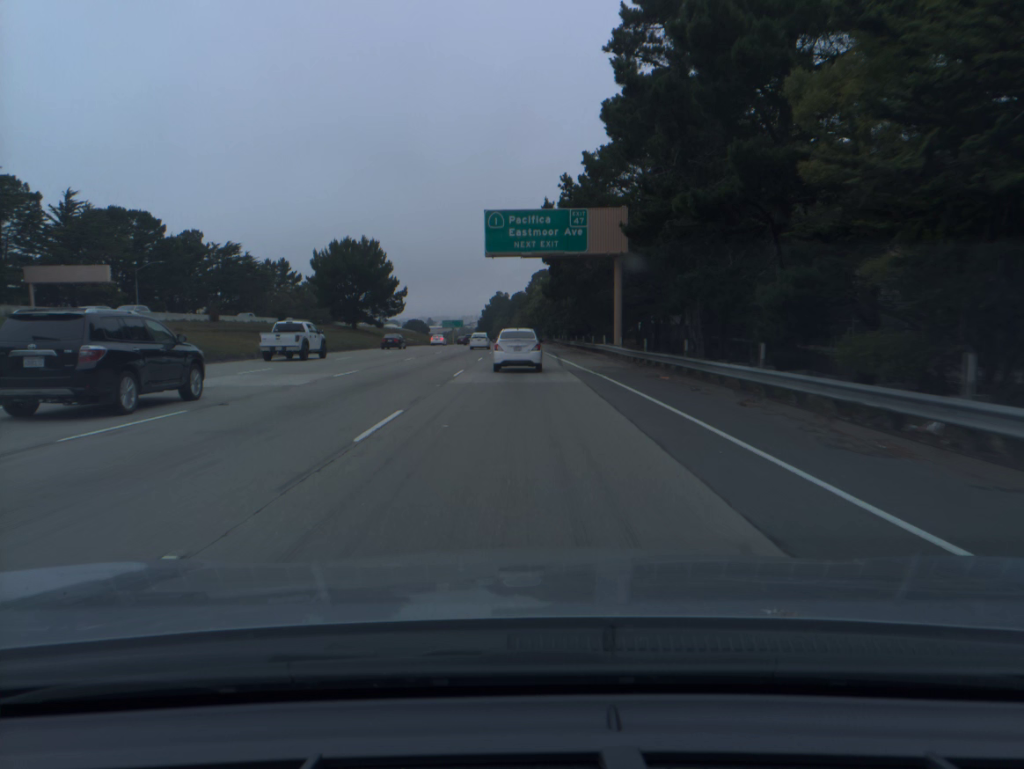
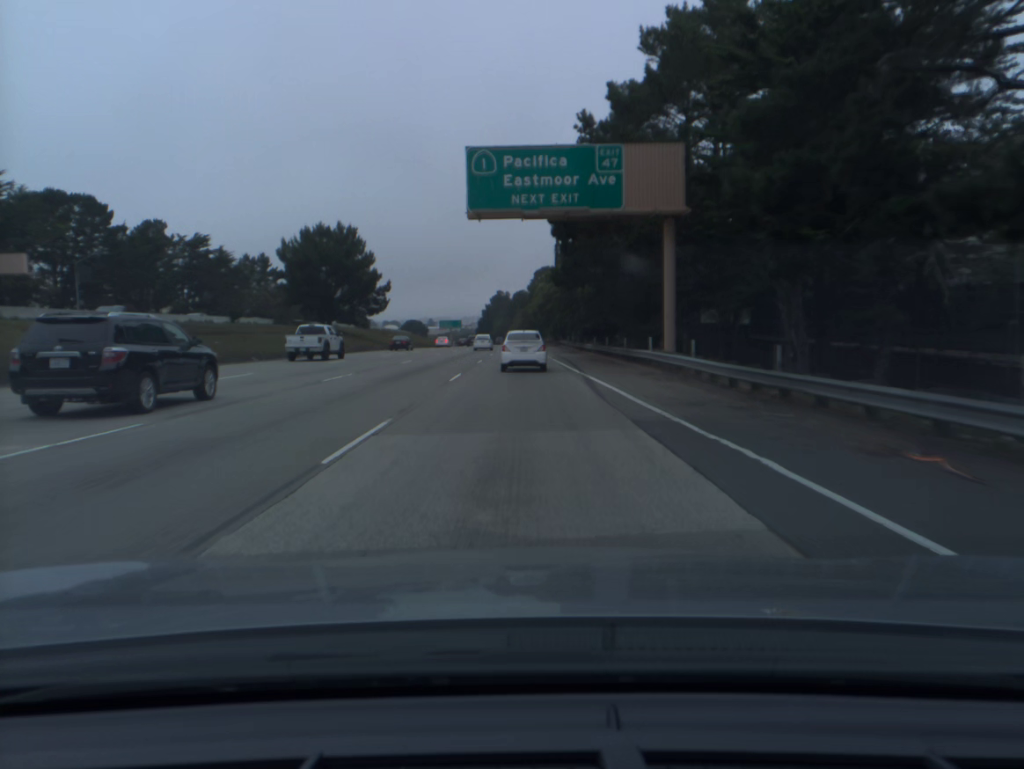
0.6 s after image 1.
(0.0, +16.3) m; 0°
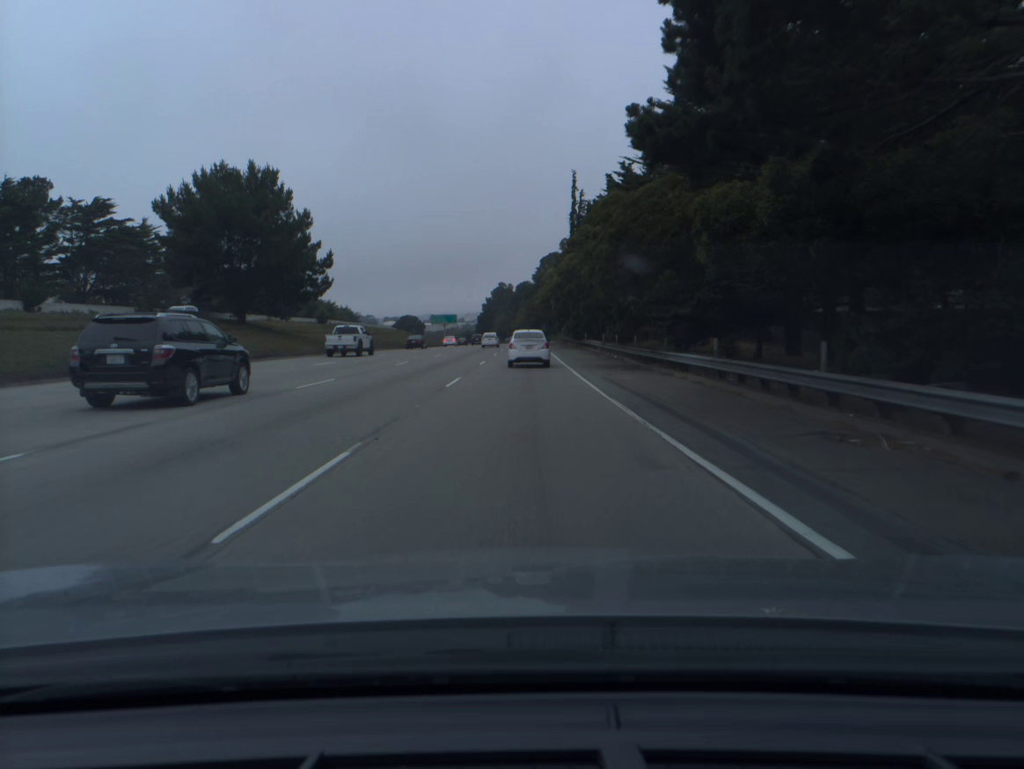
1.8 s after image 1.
(-0.1, +32.4) m; 0°
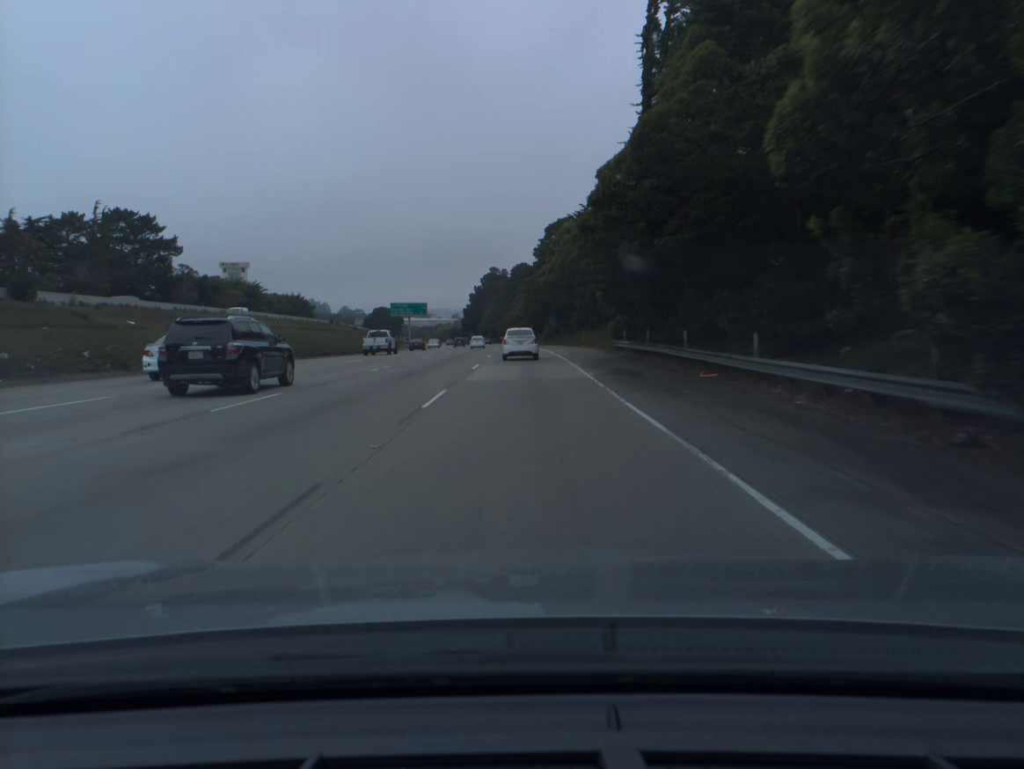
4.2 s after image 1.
(0.0, +64.4) m; 0°
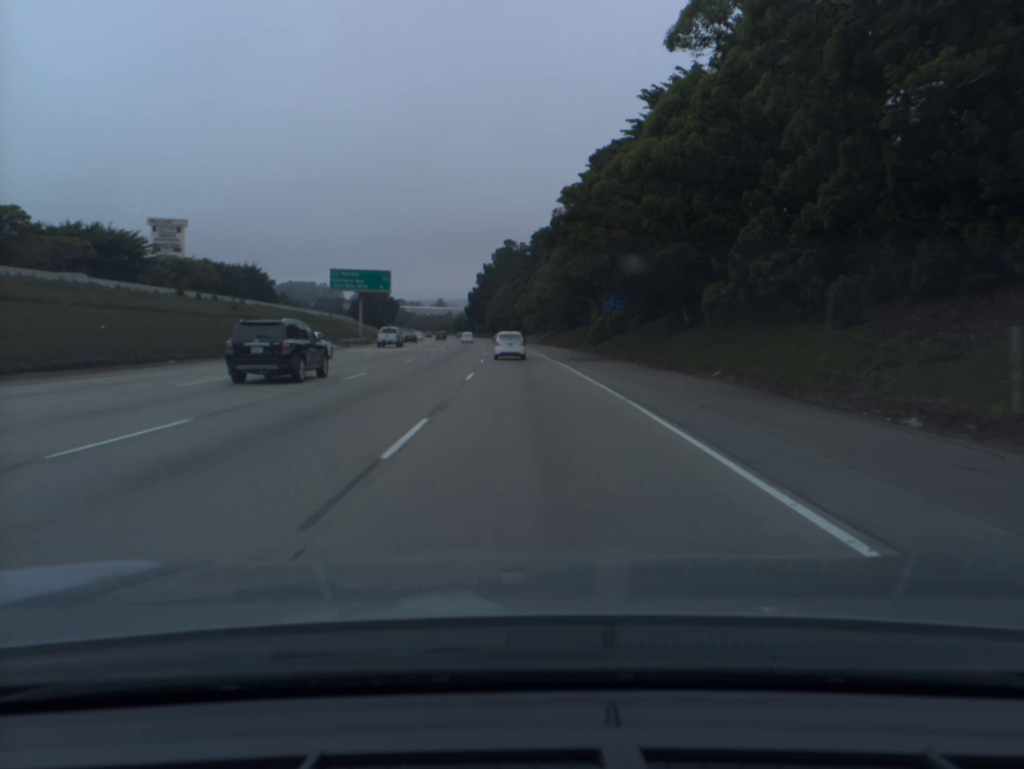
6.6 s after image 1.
(-0.5, +63.9) m; -1°
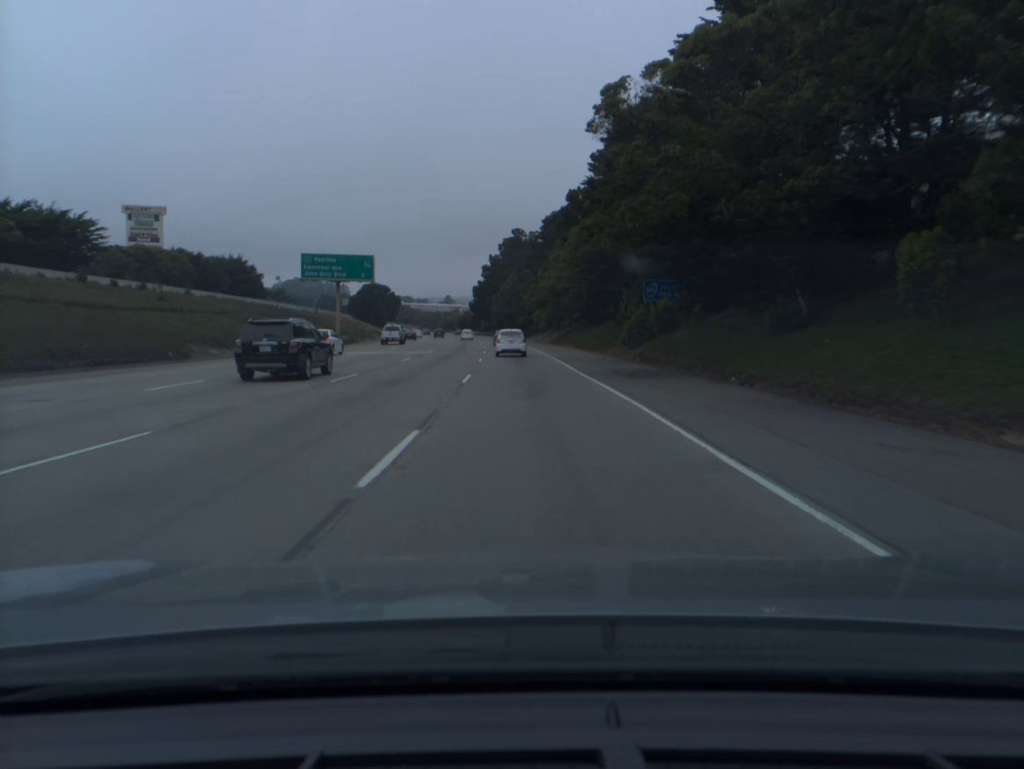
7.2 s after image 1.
(-0.1, +16.1) m; -1°
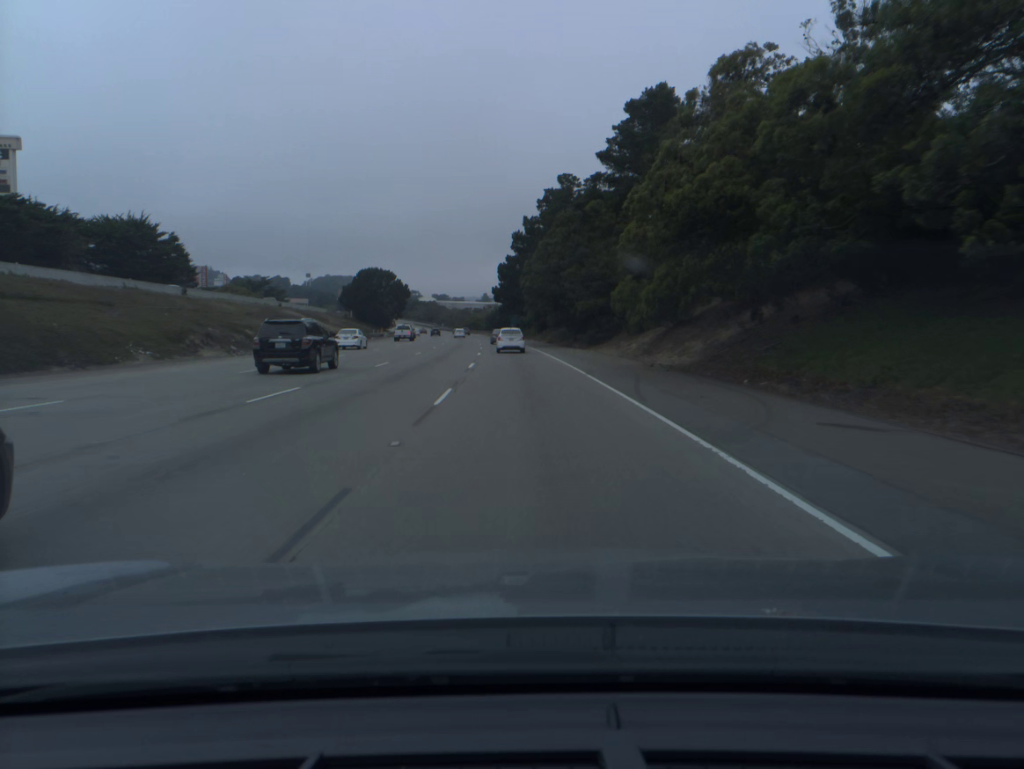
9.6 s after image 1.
(-1.5, +65.3) m; -3°
